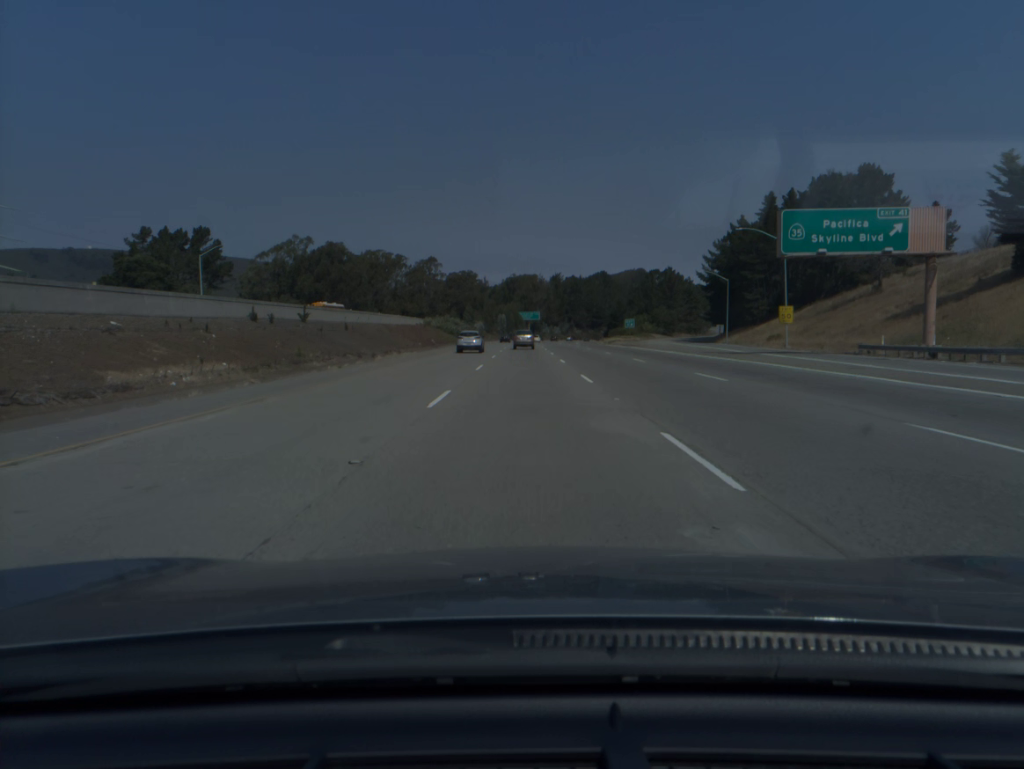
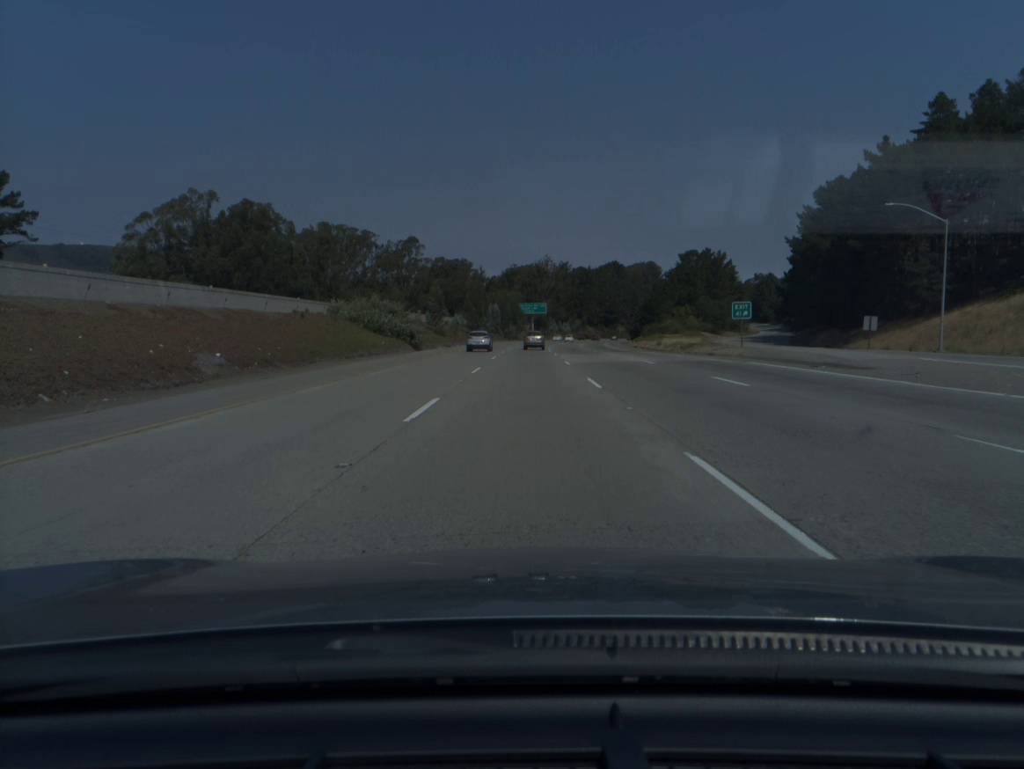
(0.0, +60.4) m; 0°
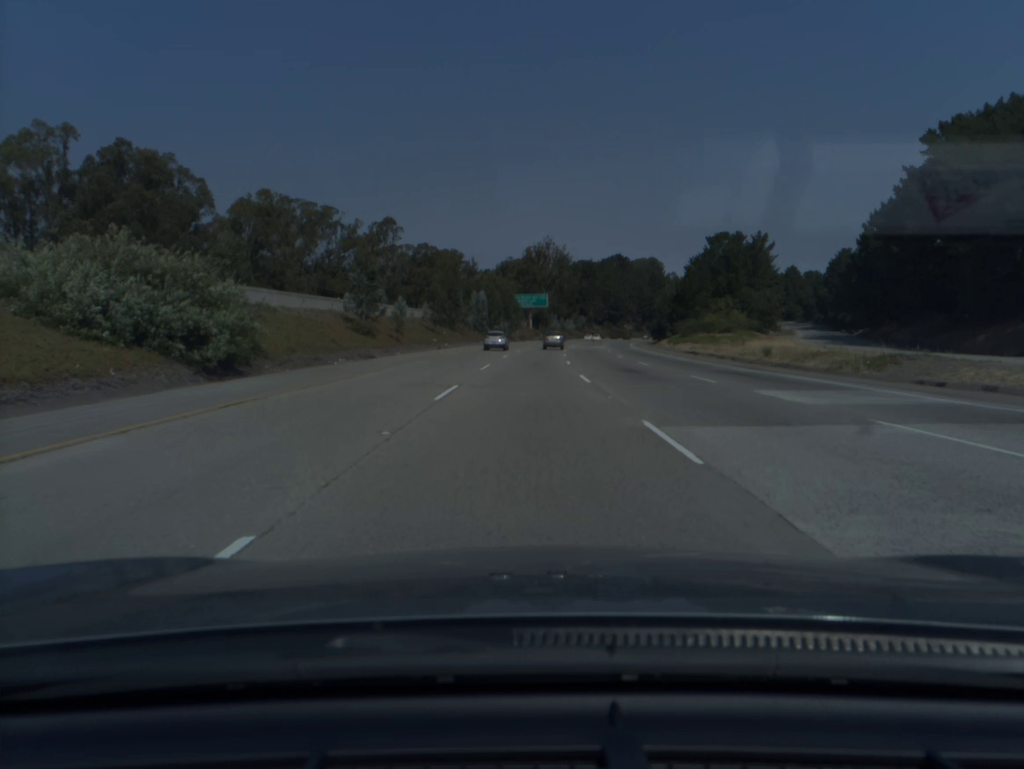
(0.0, +40.5) m; 0°
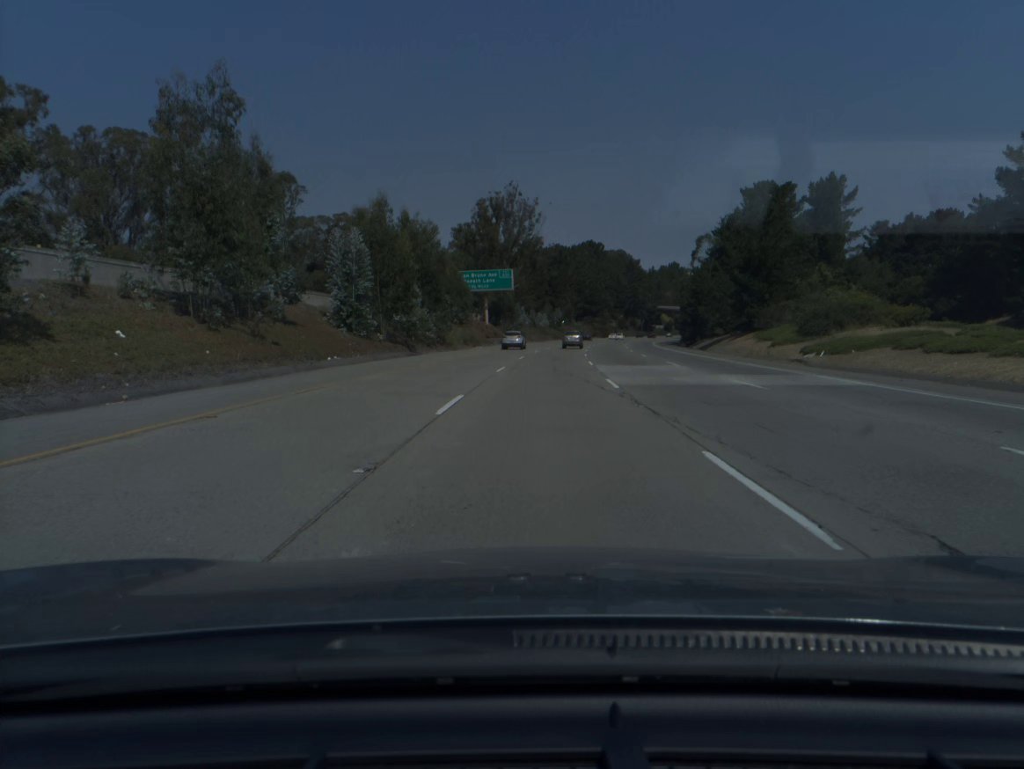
(+1.0, +61.1) m; +2°
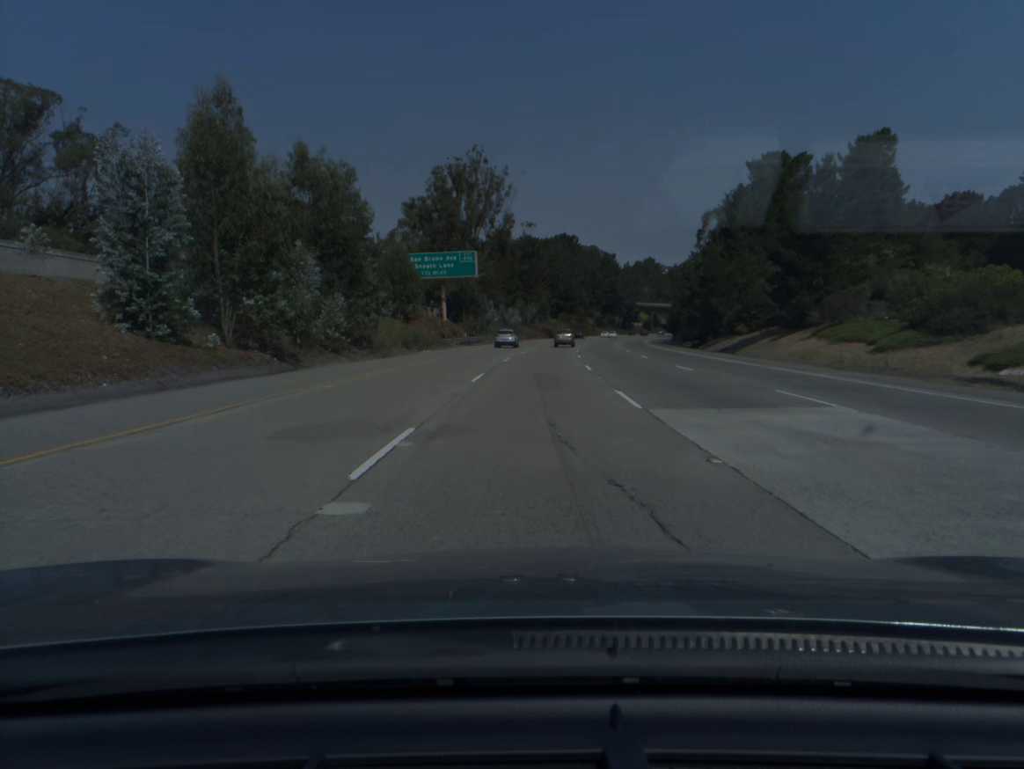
(+0.4, +20.5) m; +2°
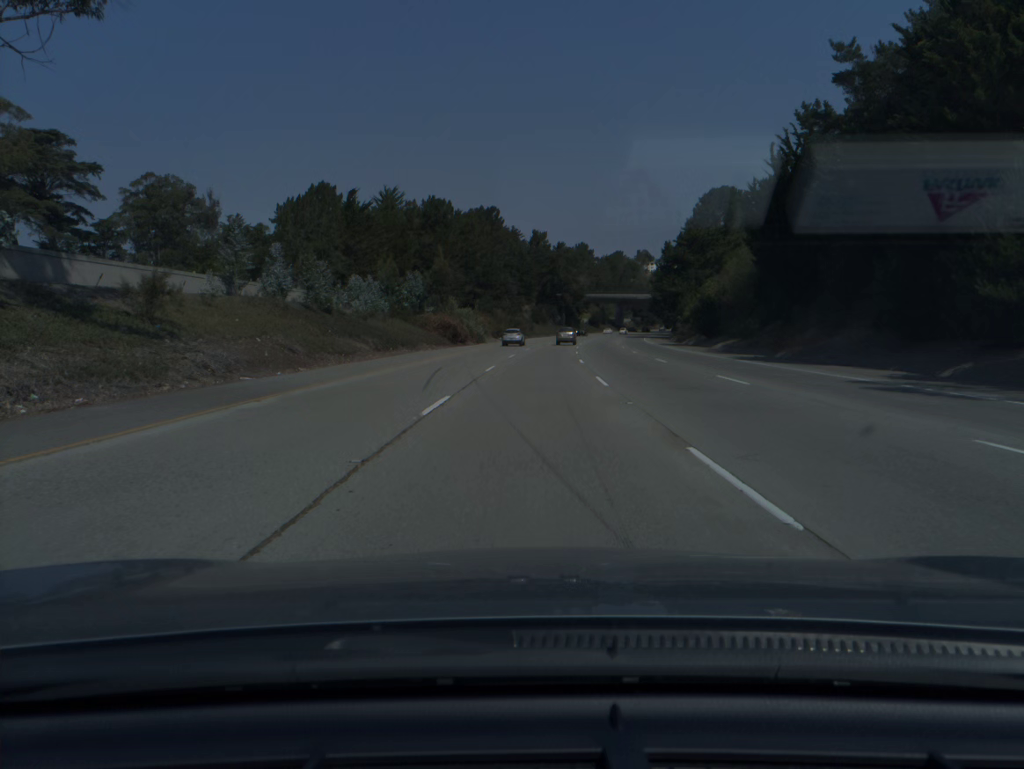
(+4.0, +82.1) m; +6°
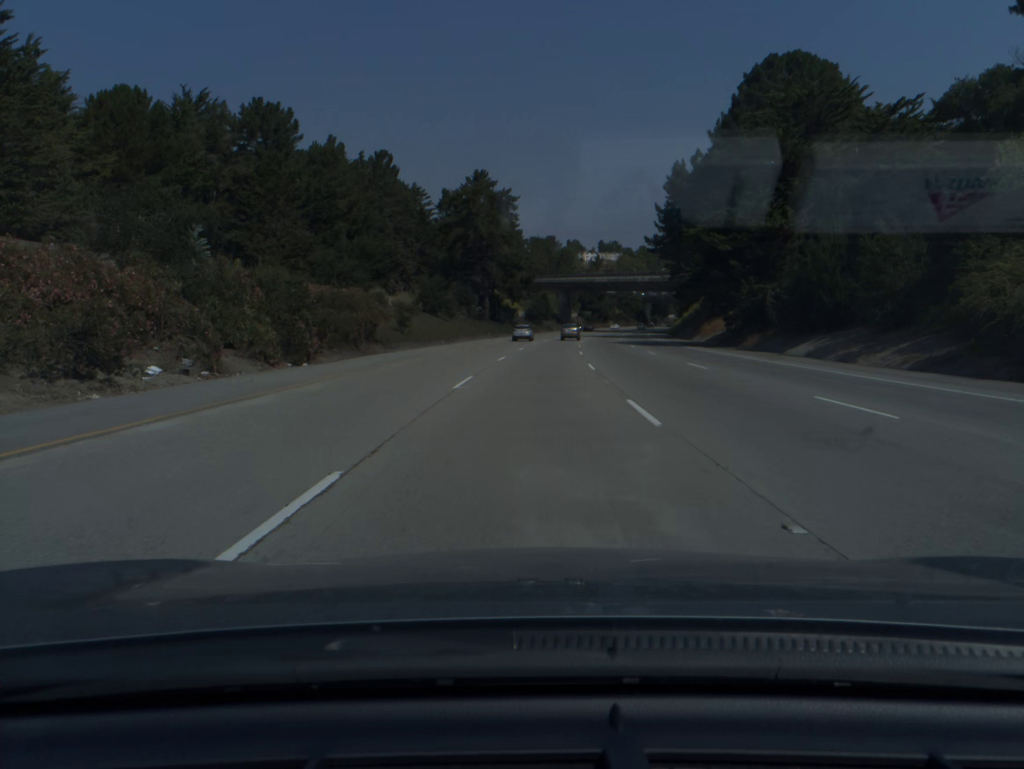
(+3.9, +81.9) m; +5°
